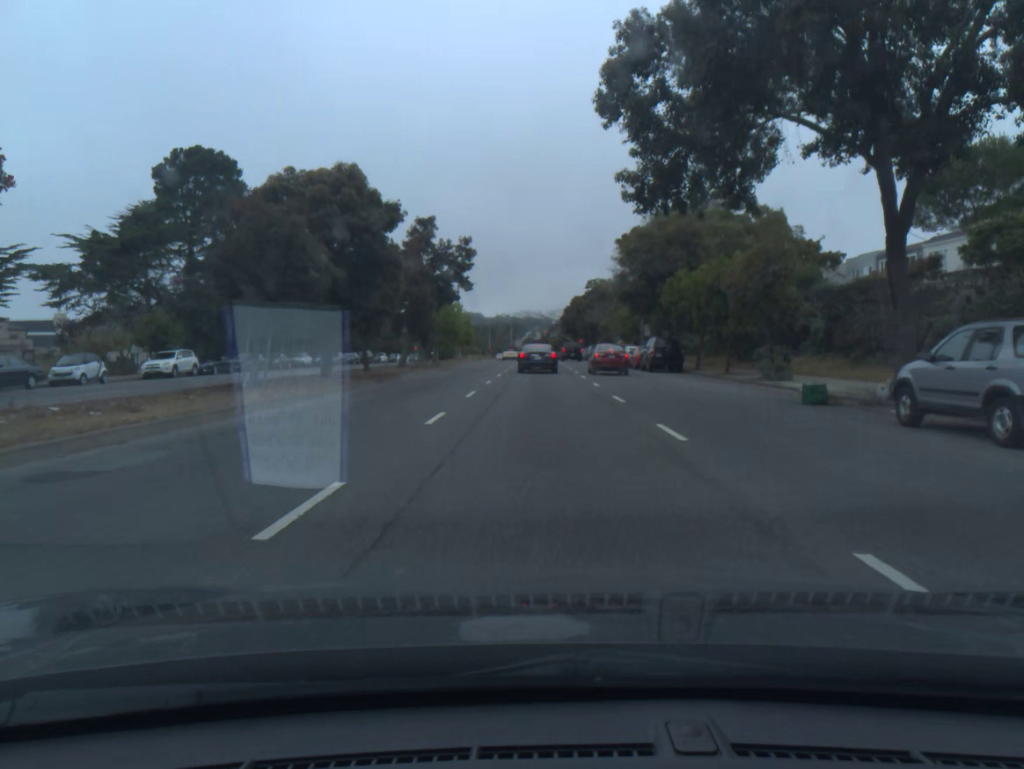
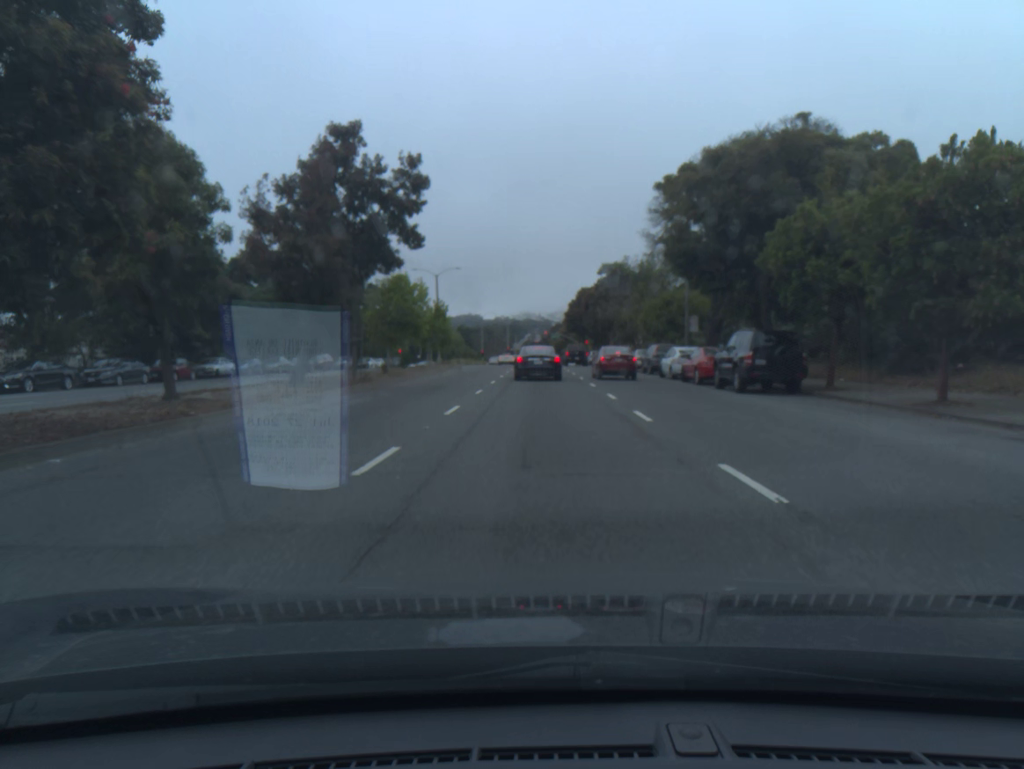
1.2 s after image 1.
(0.0, +19.2) m; 0°
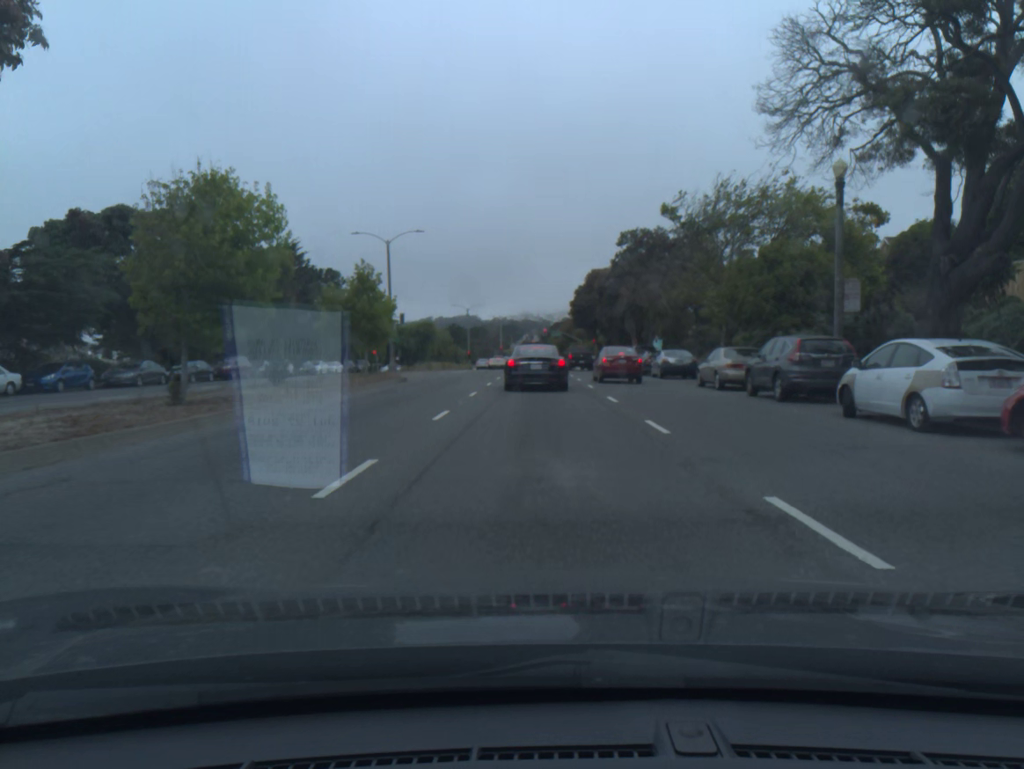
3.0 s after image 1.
(0.0, +23.5) m; 0°
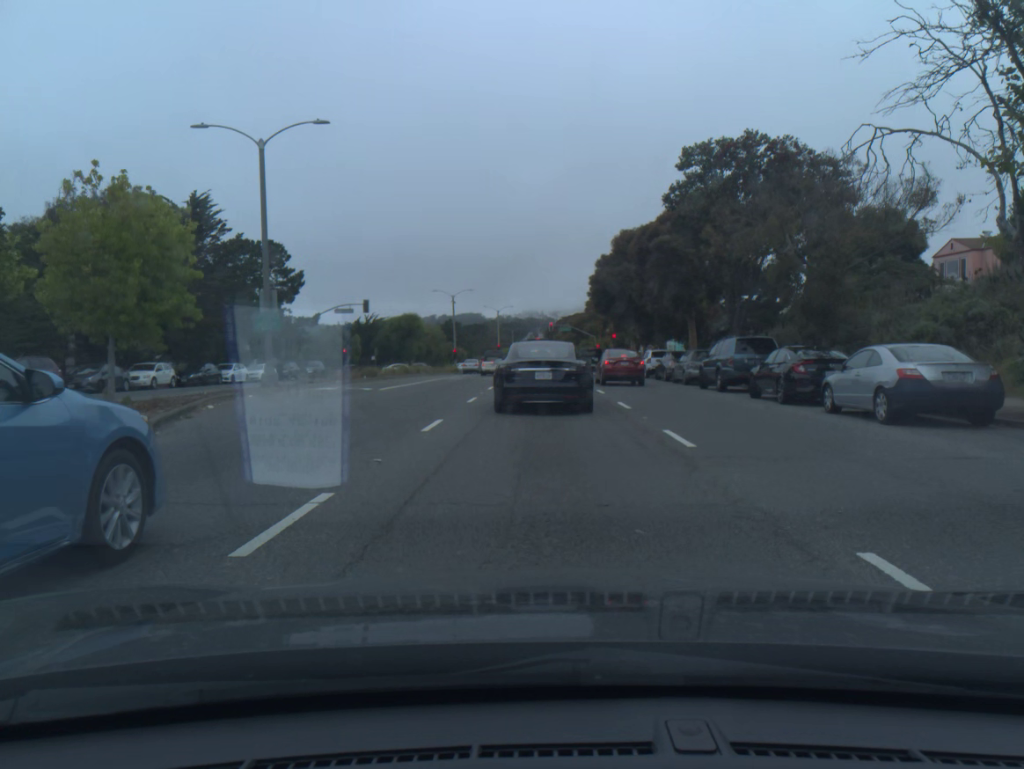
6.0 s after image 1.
(-0.1, +24.5) m; -1°
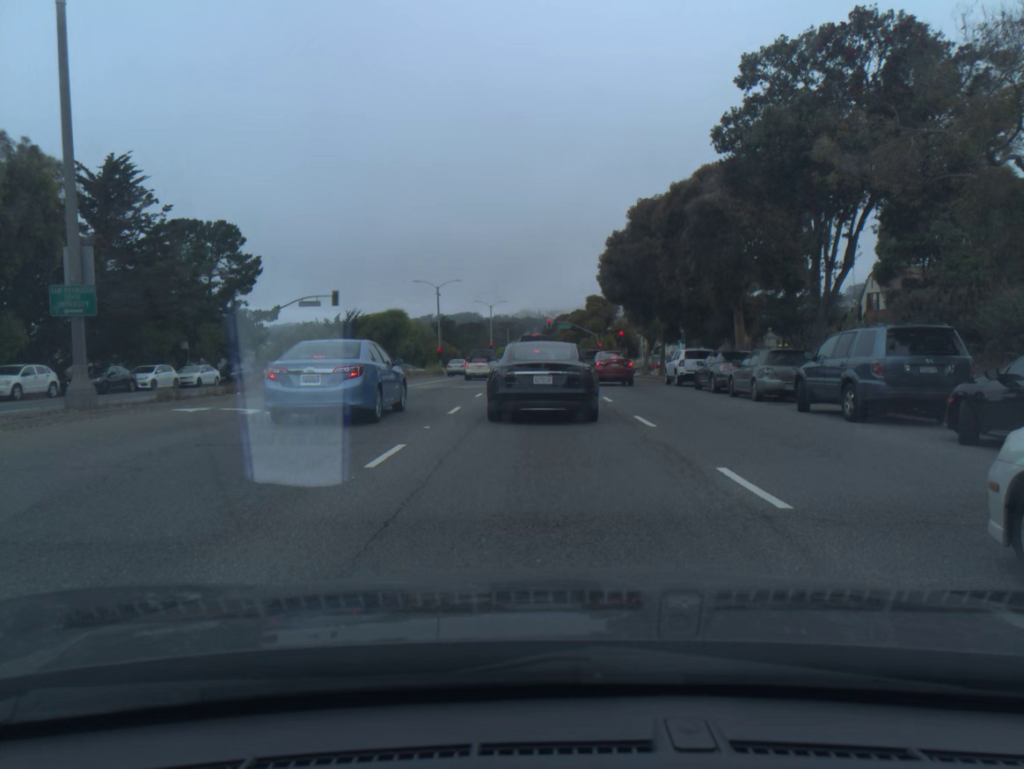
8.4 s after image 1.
(0.0, +11.2) m; 0°
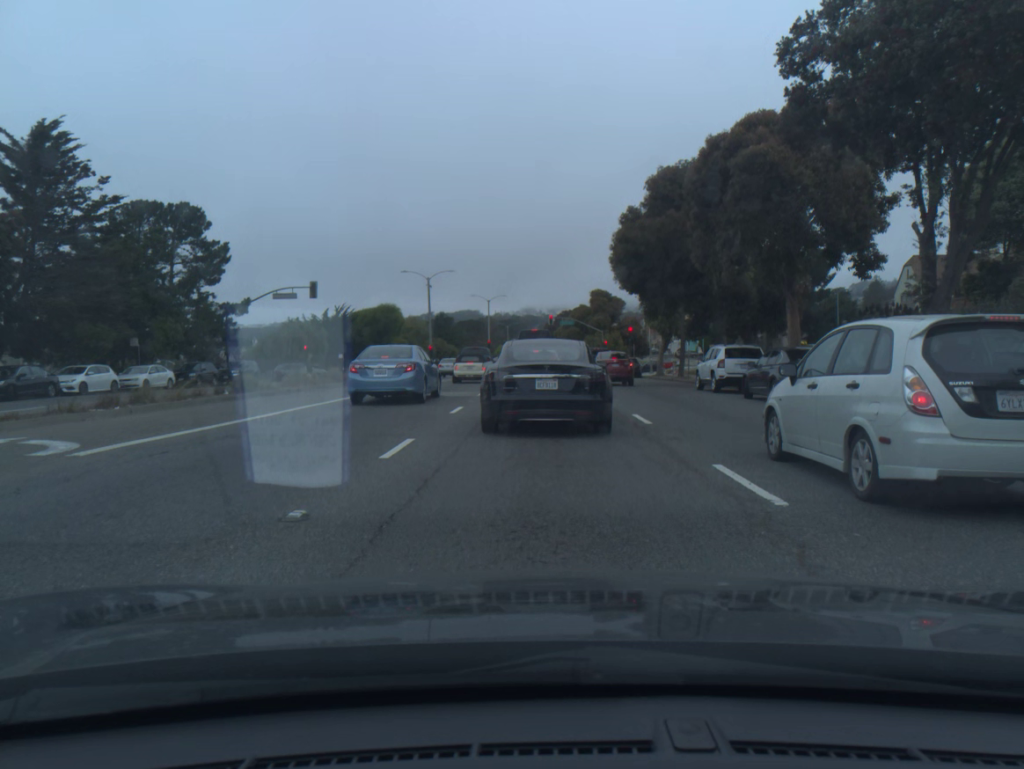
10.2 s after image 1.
(0.0, +6.9) m; 0°
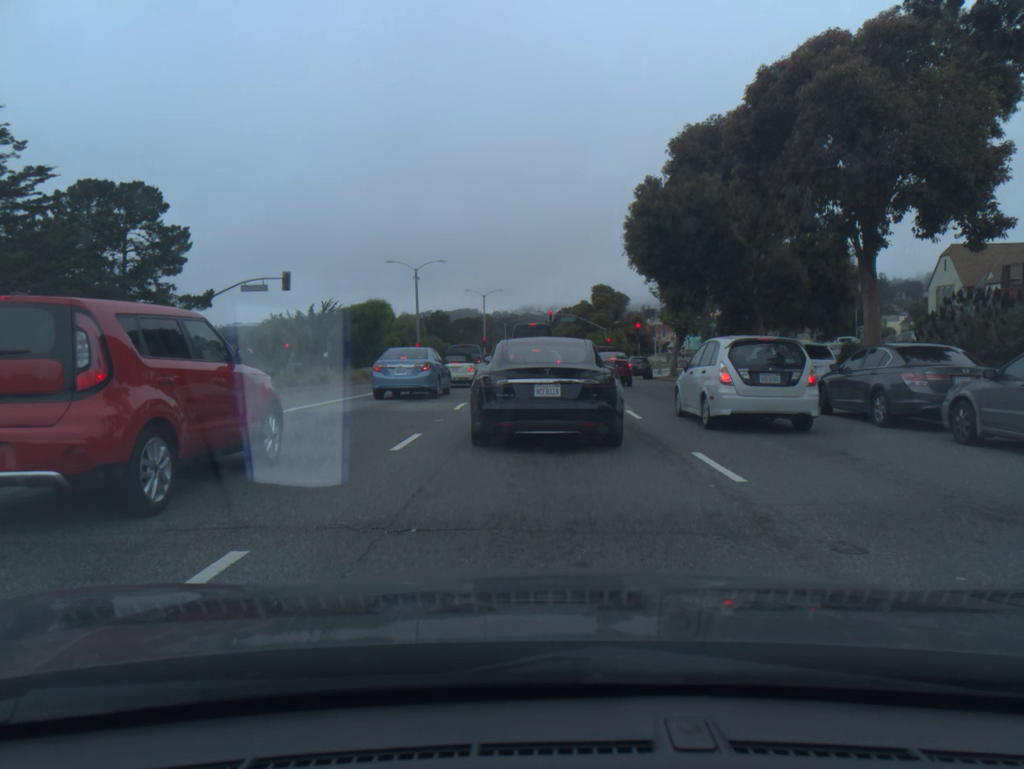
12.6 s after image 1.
(0.0, +6.3) m; 0°
